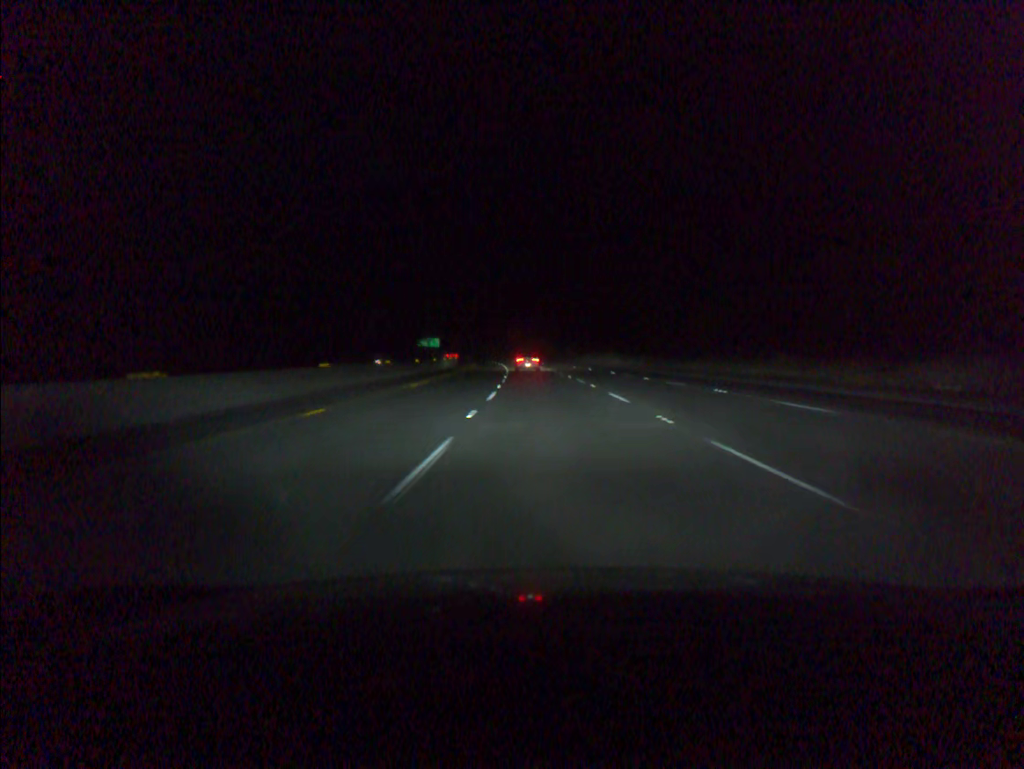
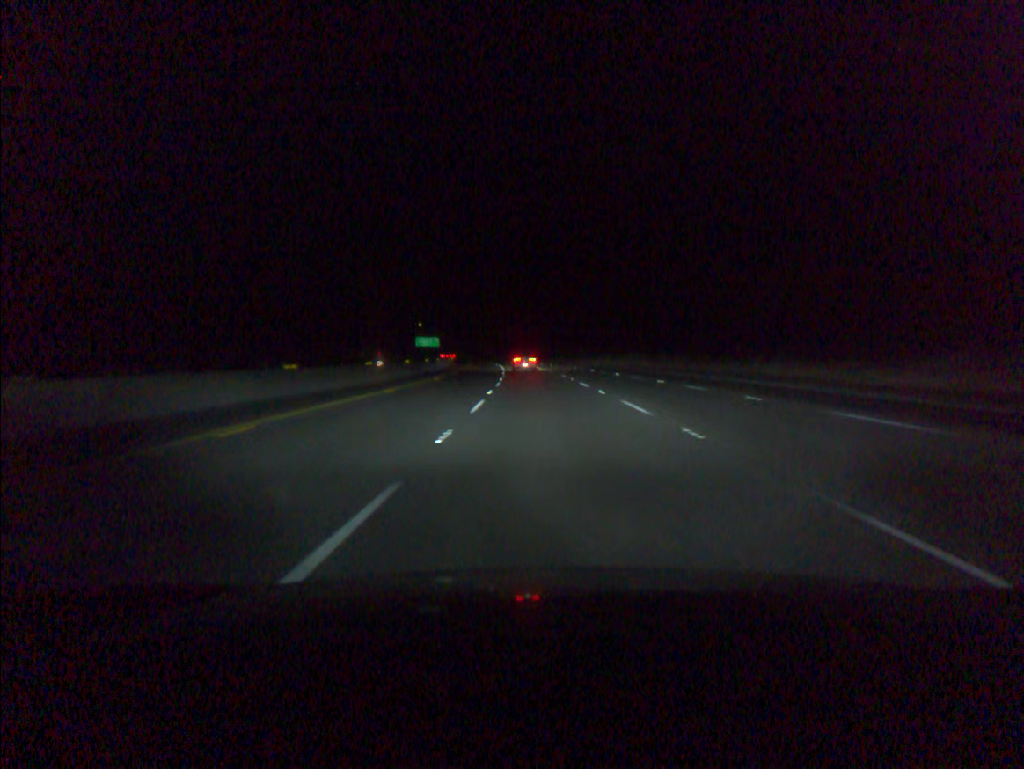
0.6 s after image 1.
(-0.1, +19.1) m; -1°
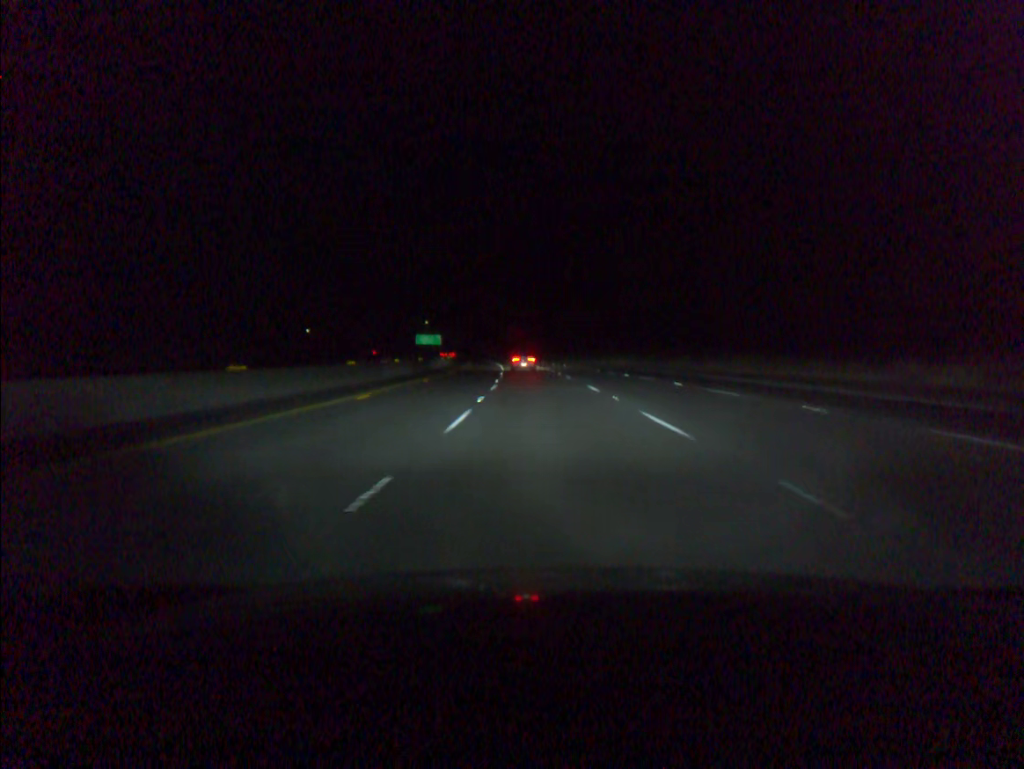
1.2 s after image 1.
(-0.1, +19.1) m; -1°
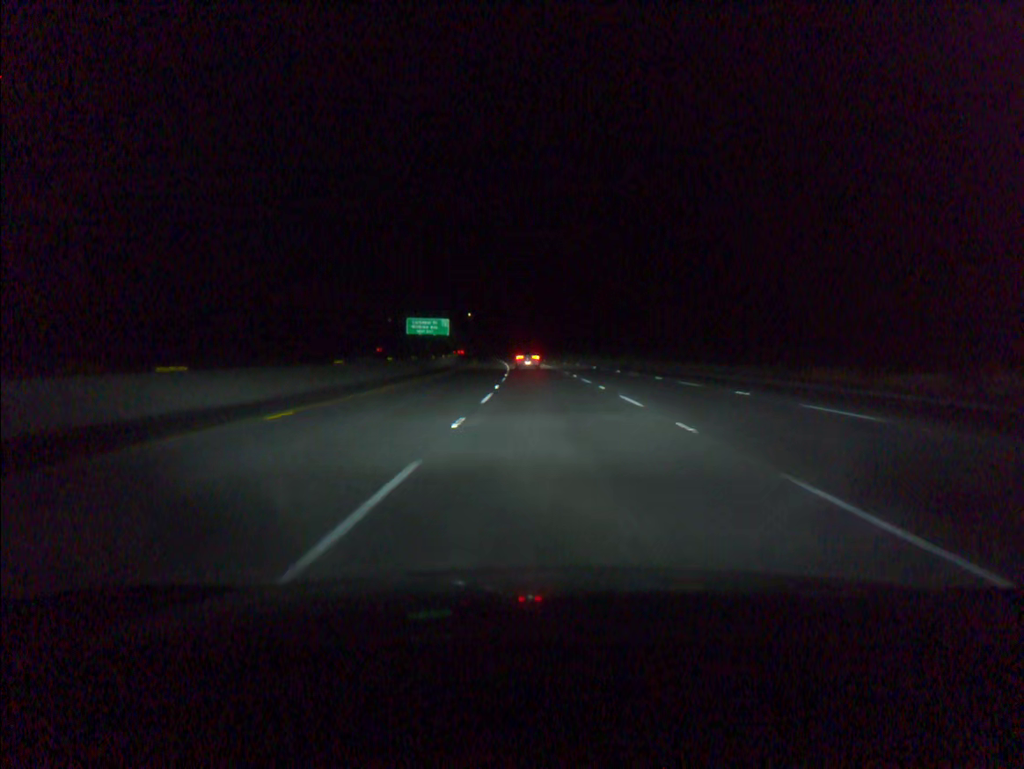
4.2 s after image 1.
(-3.6, +95.5) m; -4°
